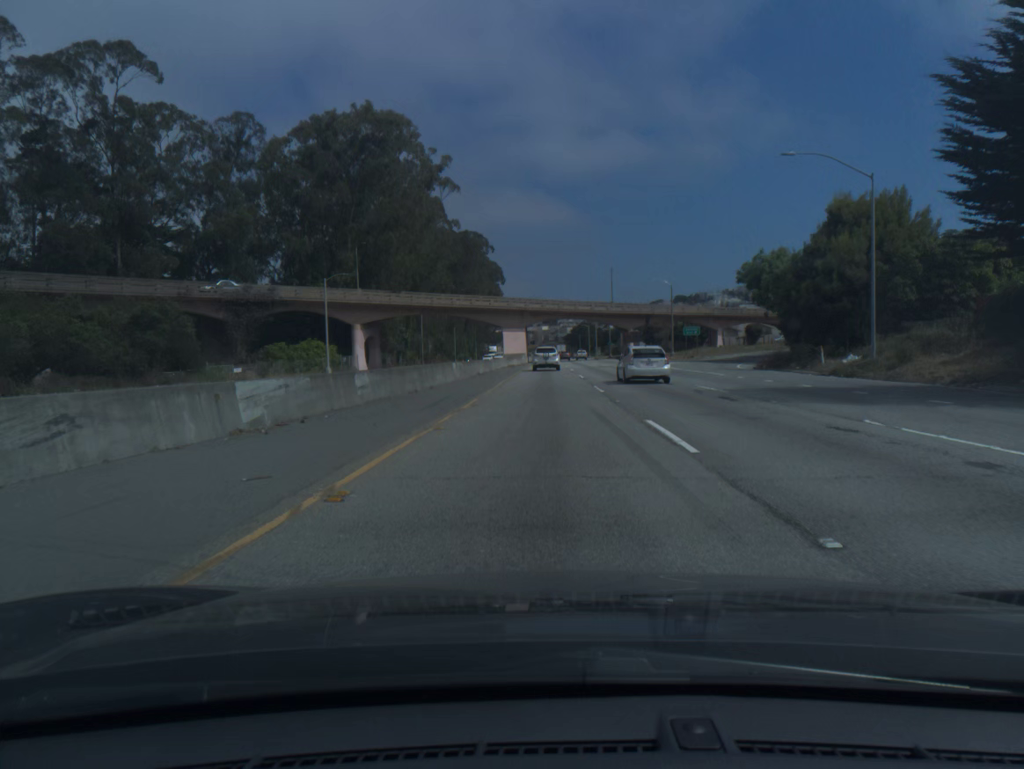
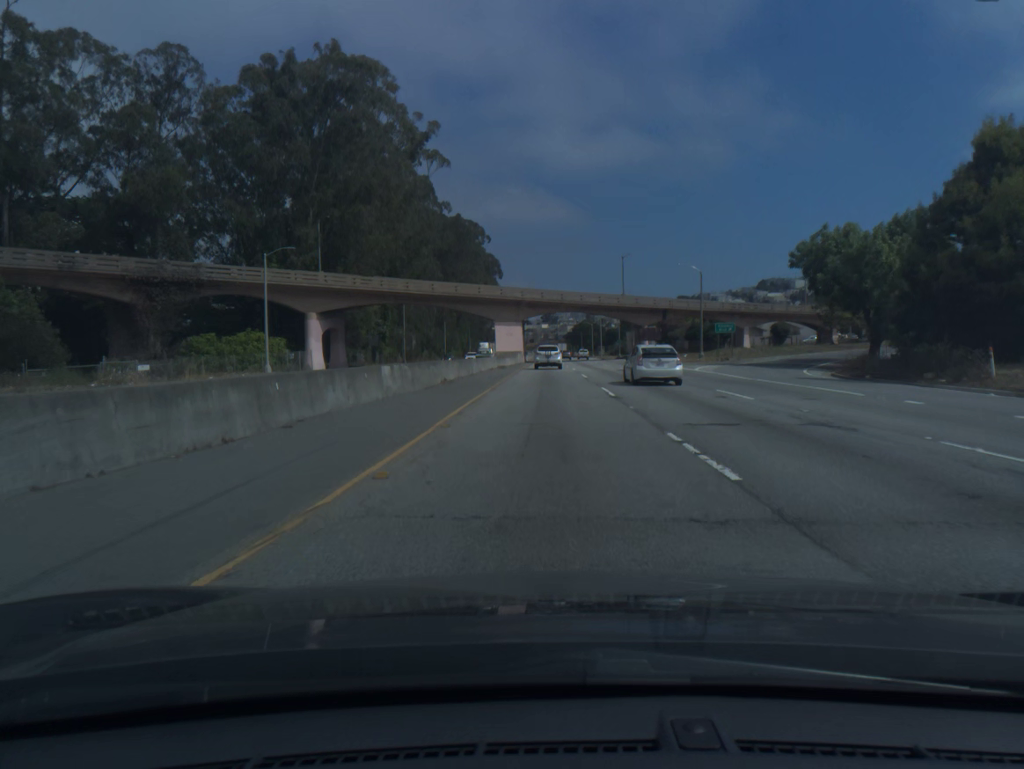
(0.0, +16.9) m; 0°
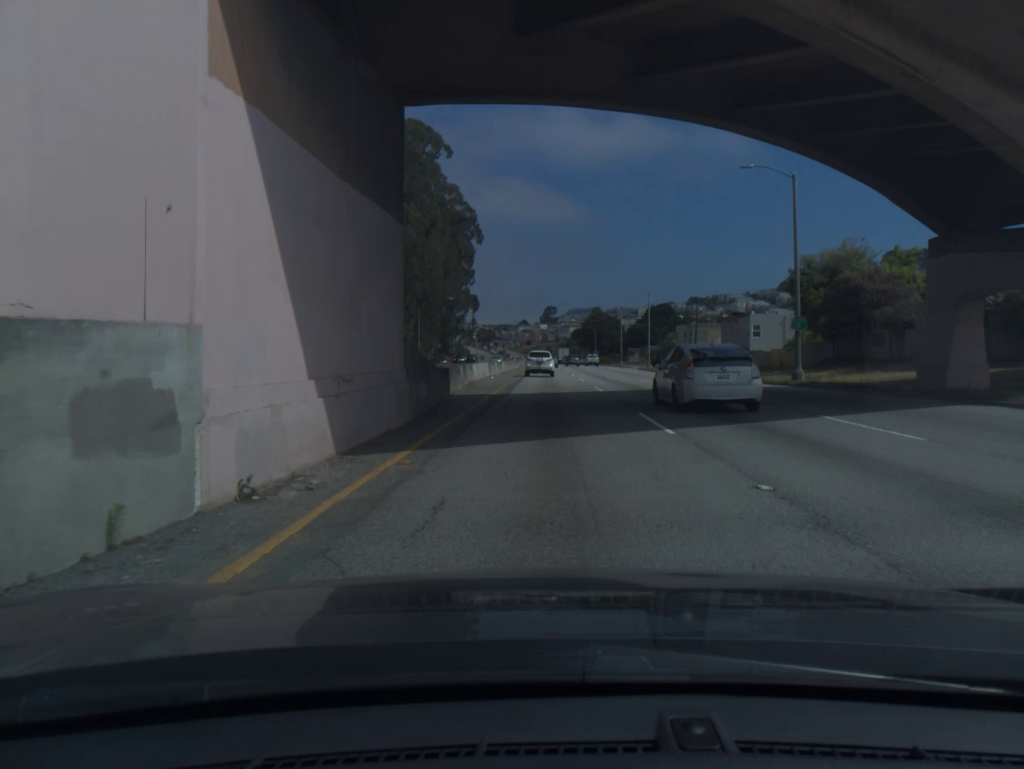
(+0.3, +83.8) m; 0°
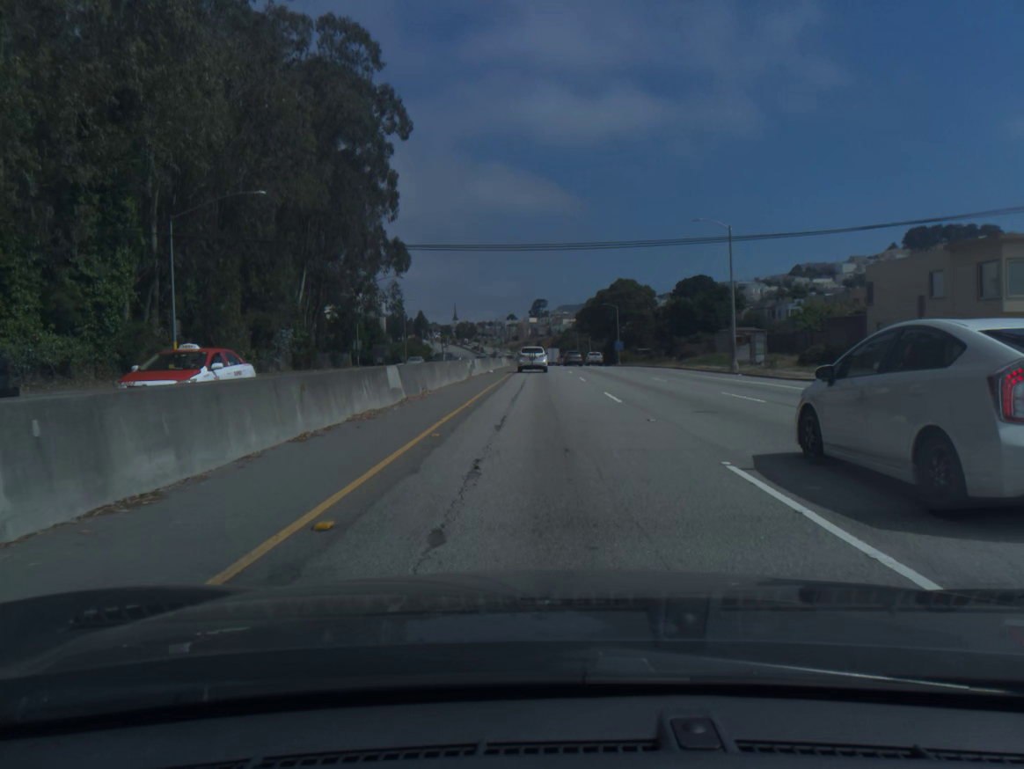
(+0.4, +81.9) m; +1°
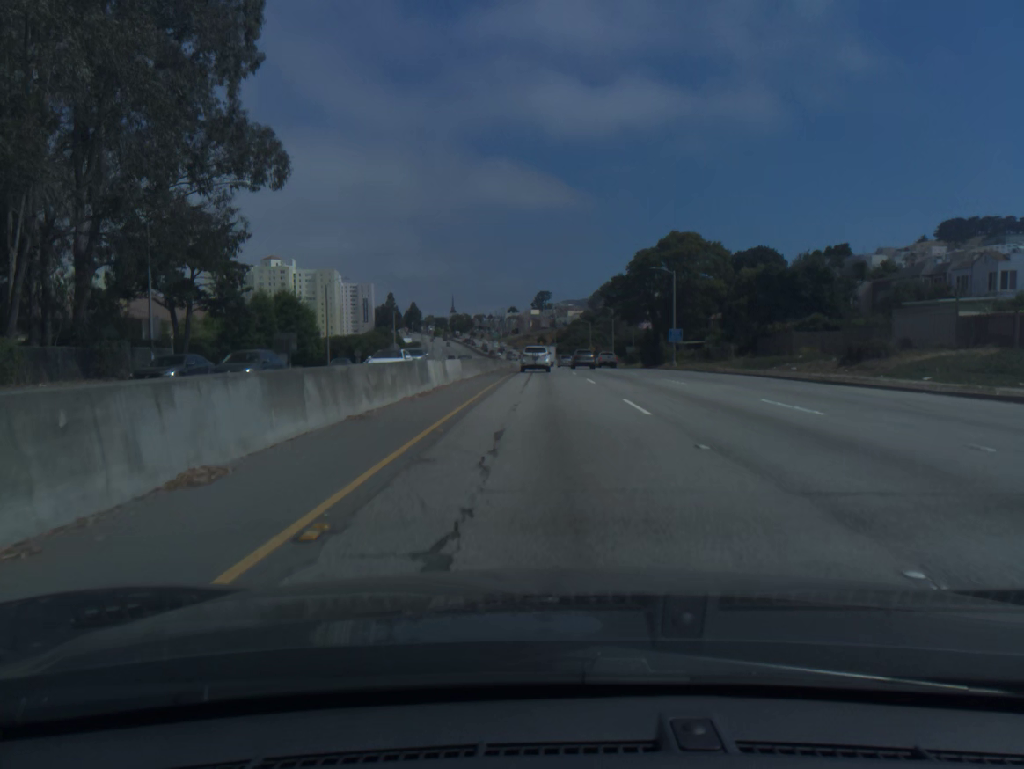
(-0.2, +48.5) m; 0°
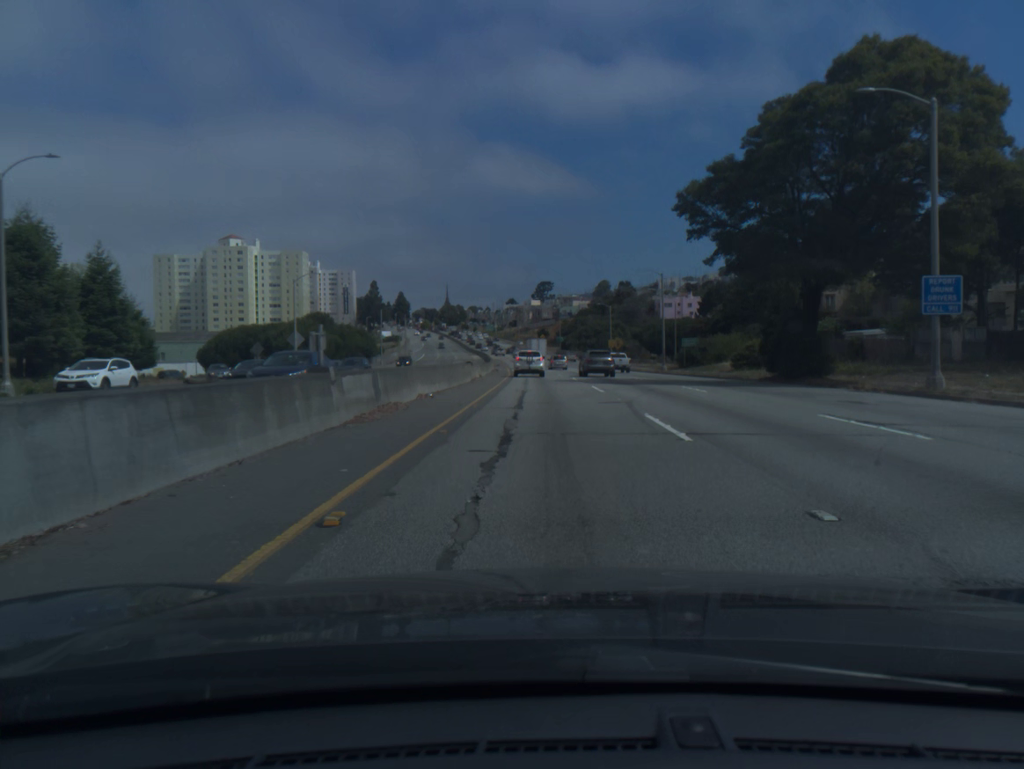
(0.0, +48.2) m; 0°
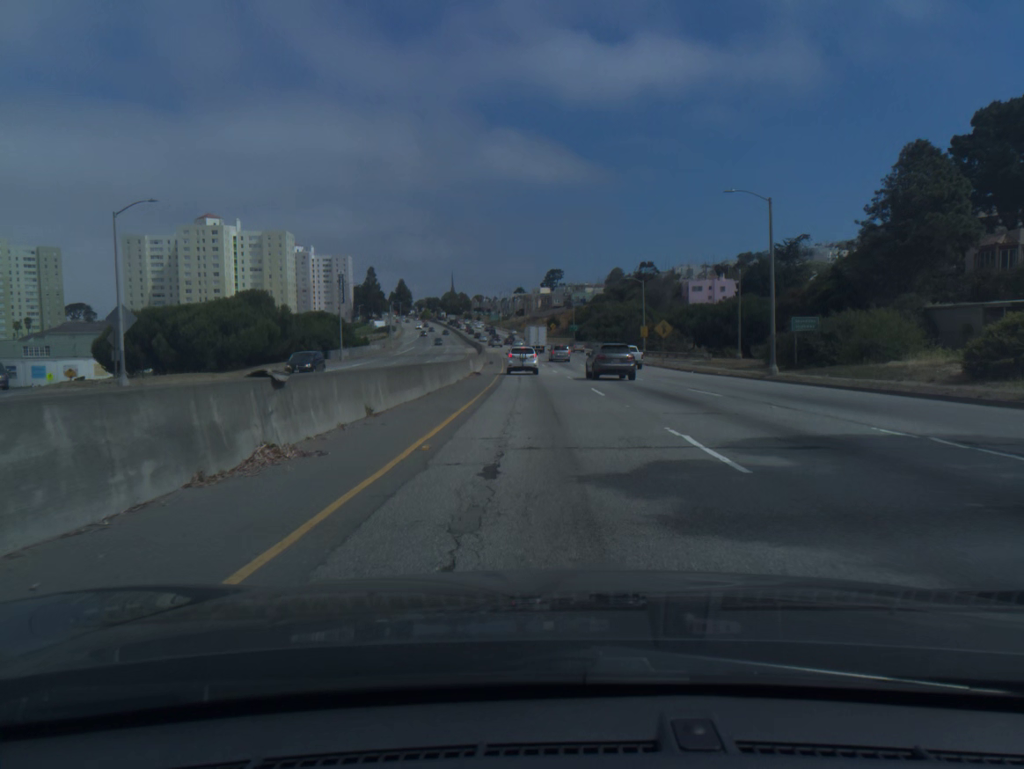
(-0.2, +31.9) m; -1°
